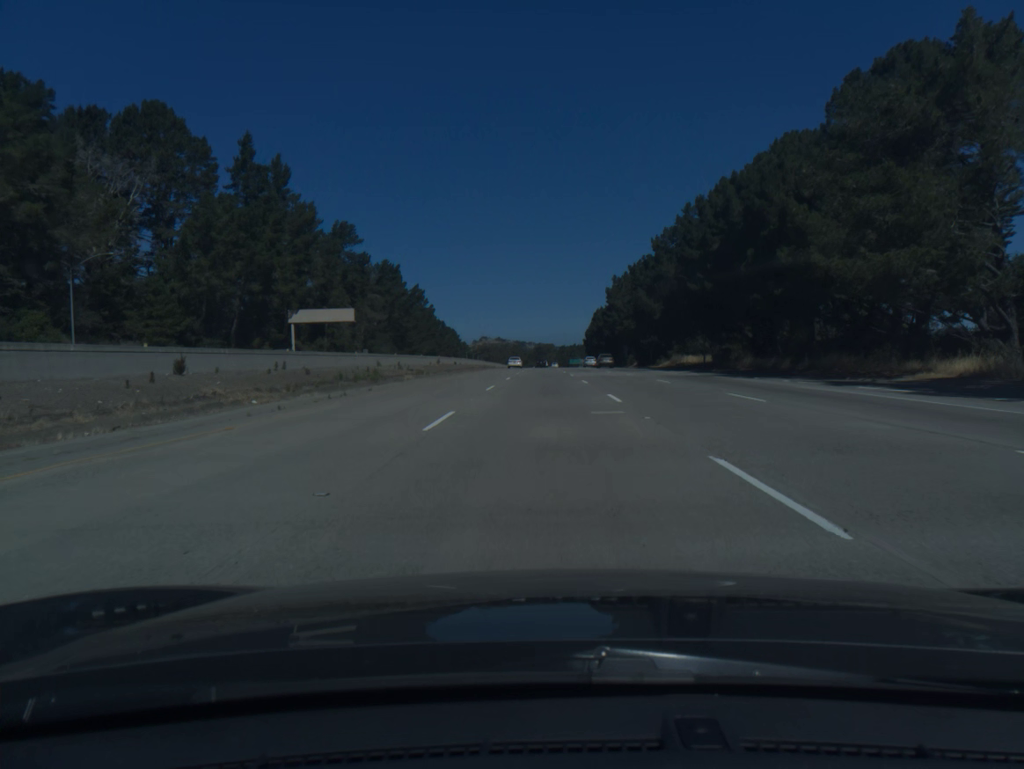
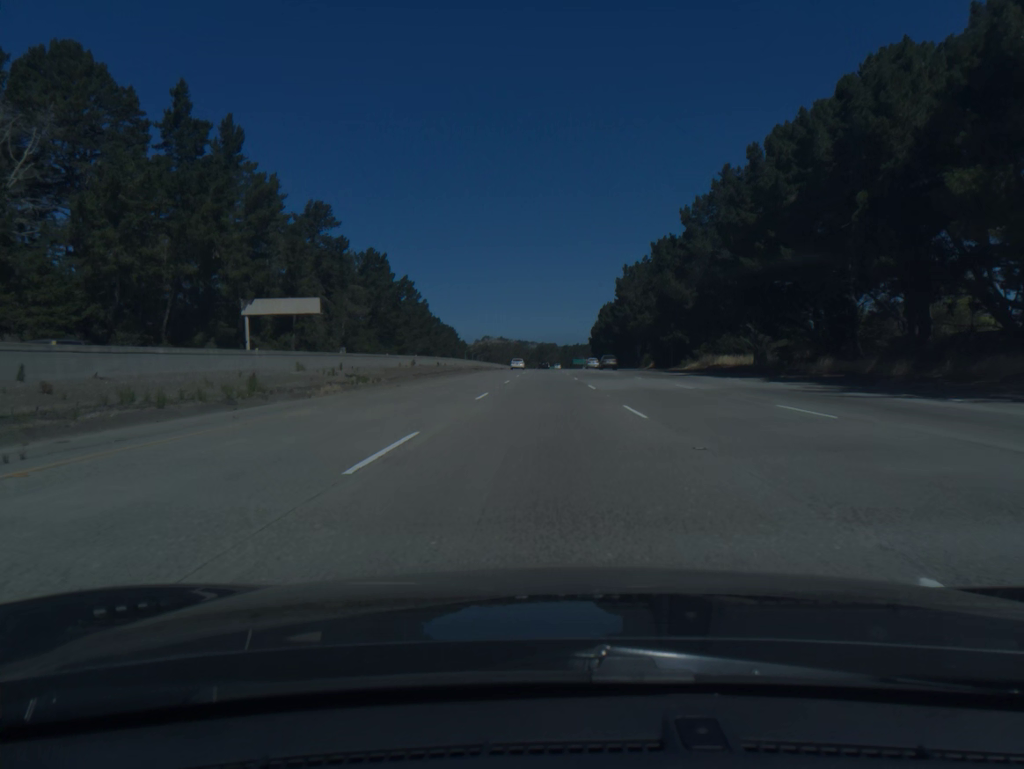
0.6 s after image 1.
(0.0, +19.6) m; 0°
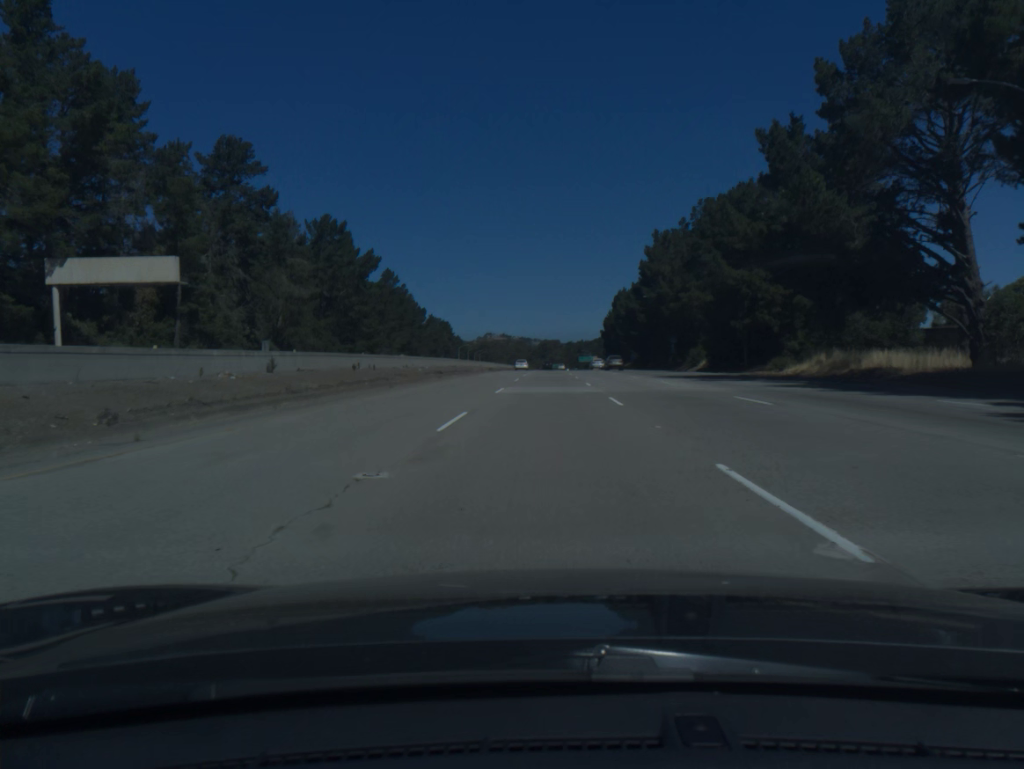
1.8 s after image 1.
(-0.1, +39.2) m; 0°
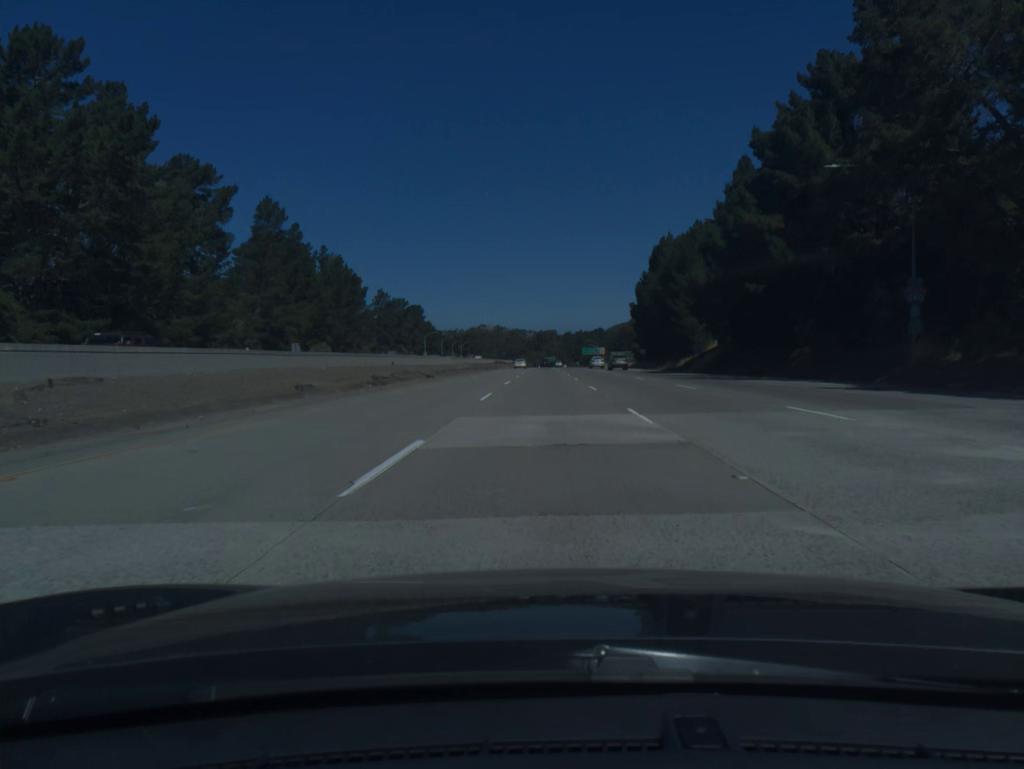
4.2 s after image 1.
(+0.2, +78.7) m; 0°
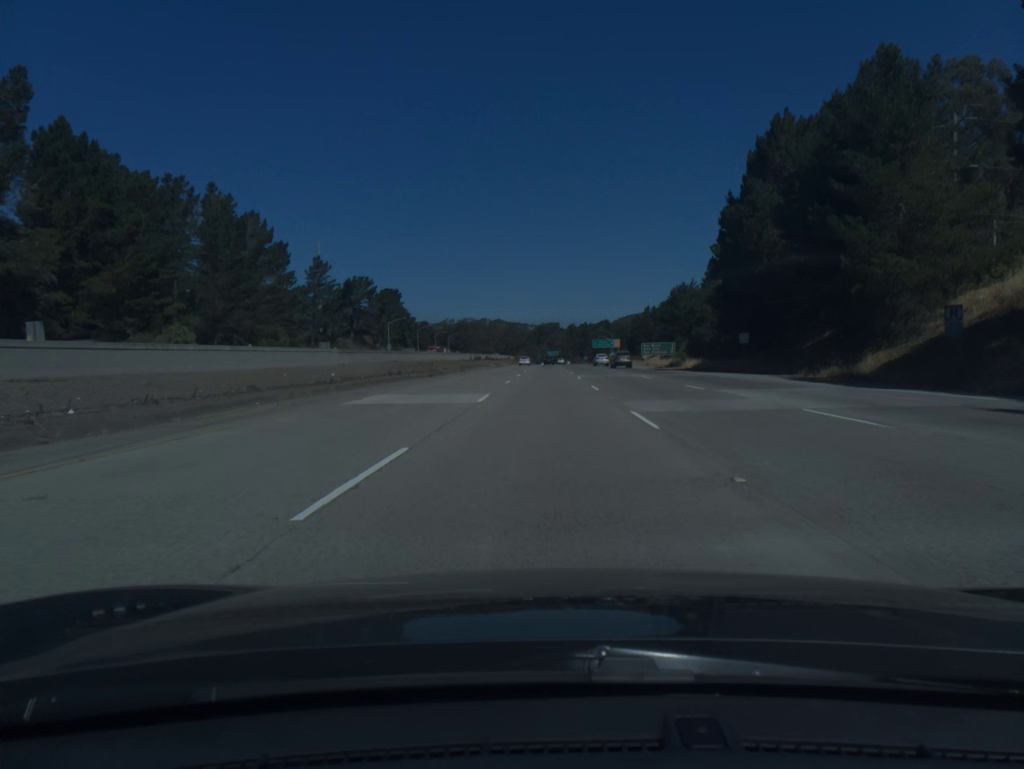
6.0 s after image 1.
(-0.1, +59.4) m; 0°
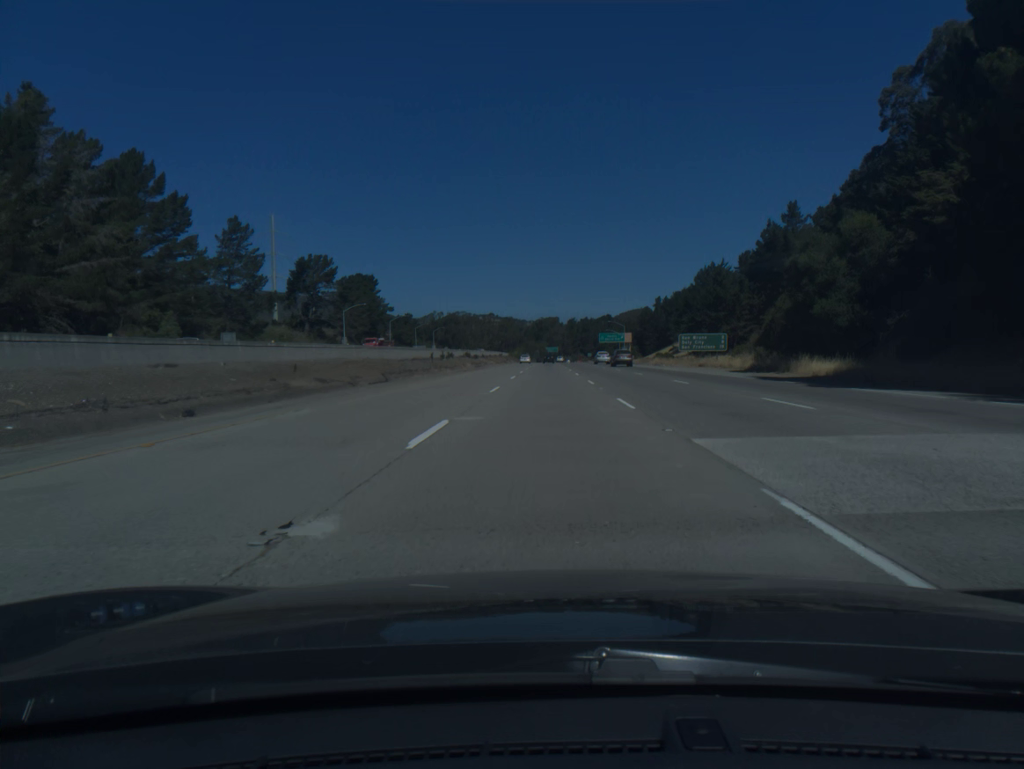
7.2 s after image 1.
(0.0, +39.7) m; 0°
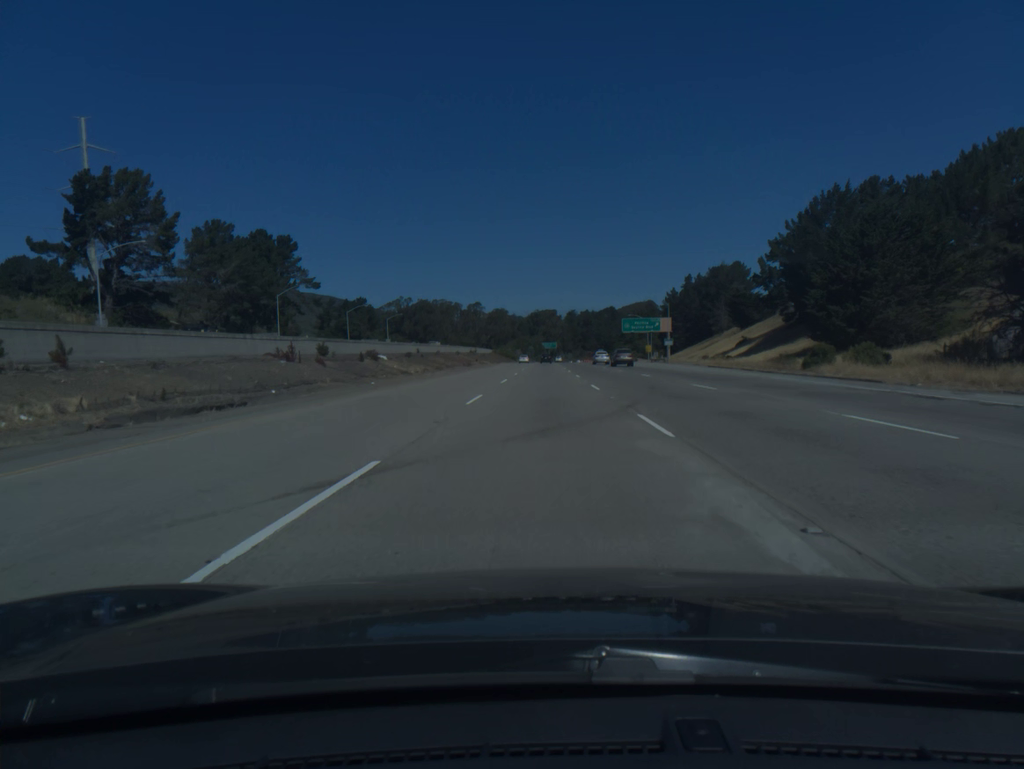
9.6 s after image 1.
(+0.3, +79.2) m; 0°
